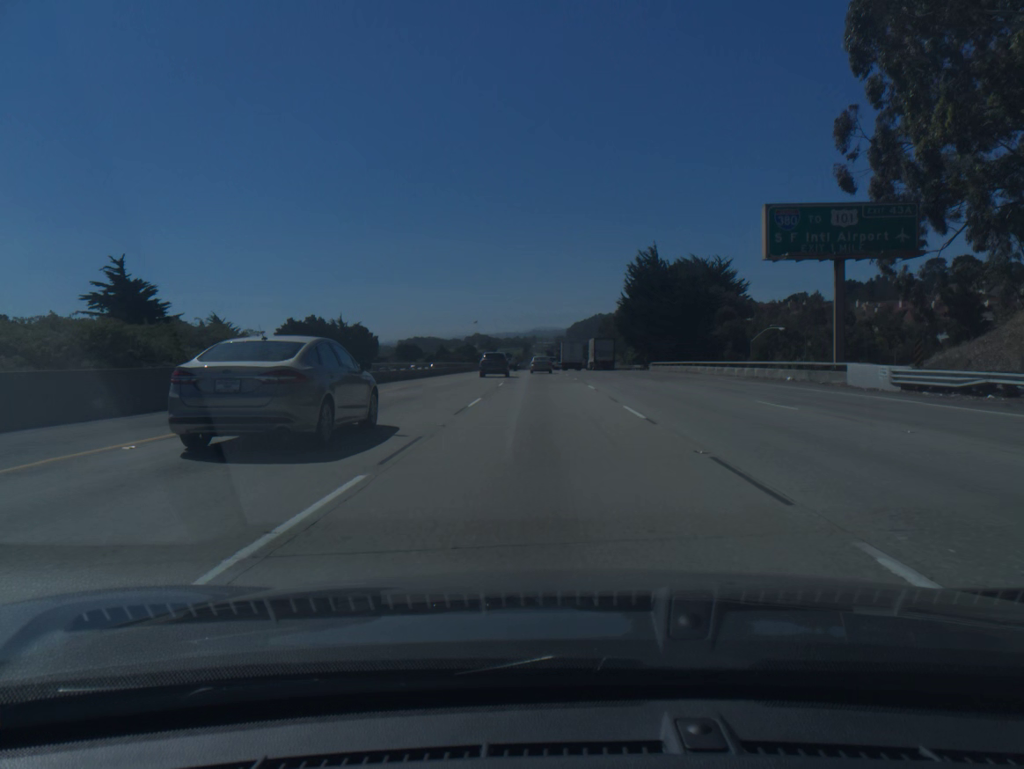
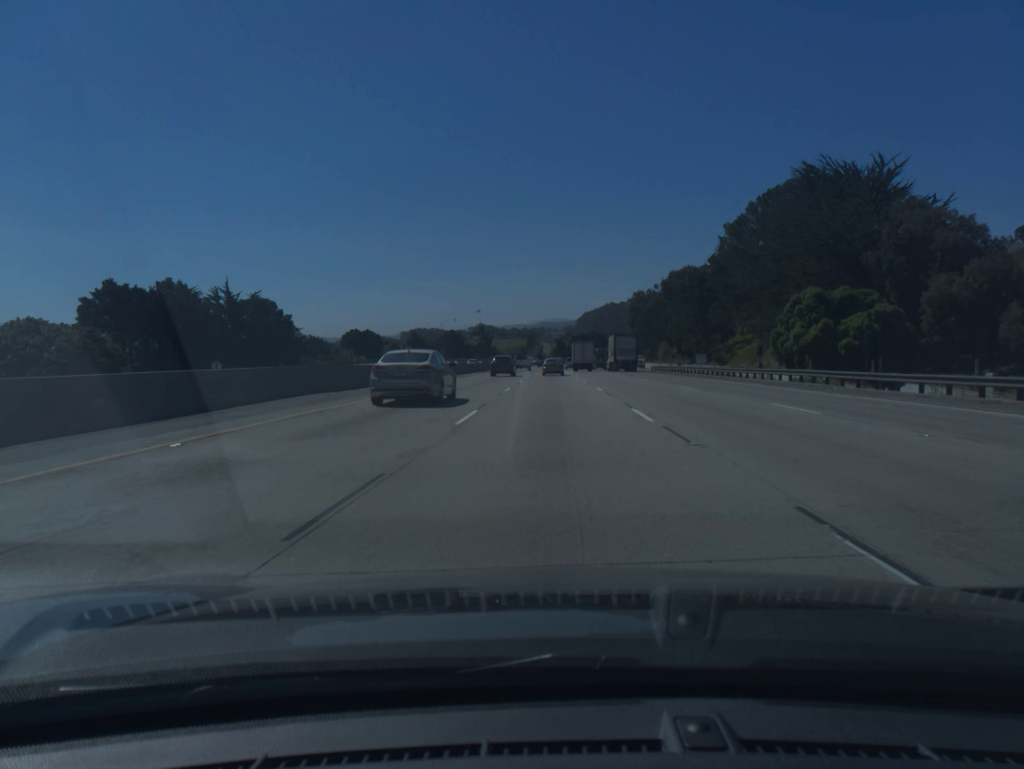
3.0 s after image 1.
(-0.5, +87.5) m; -1°
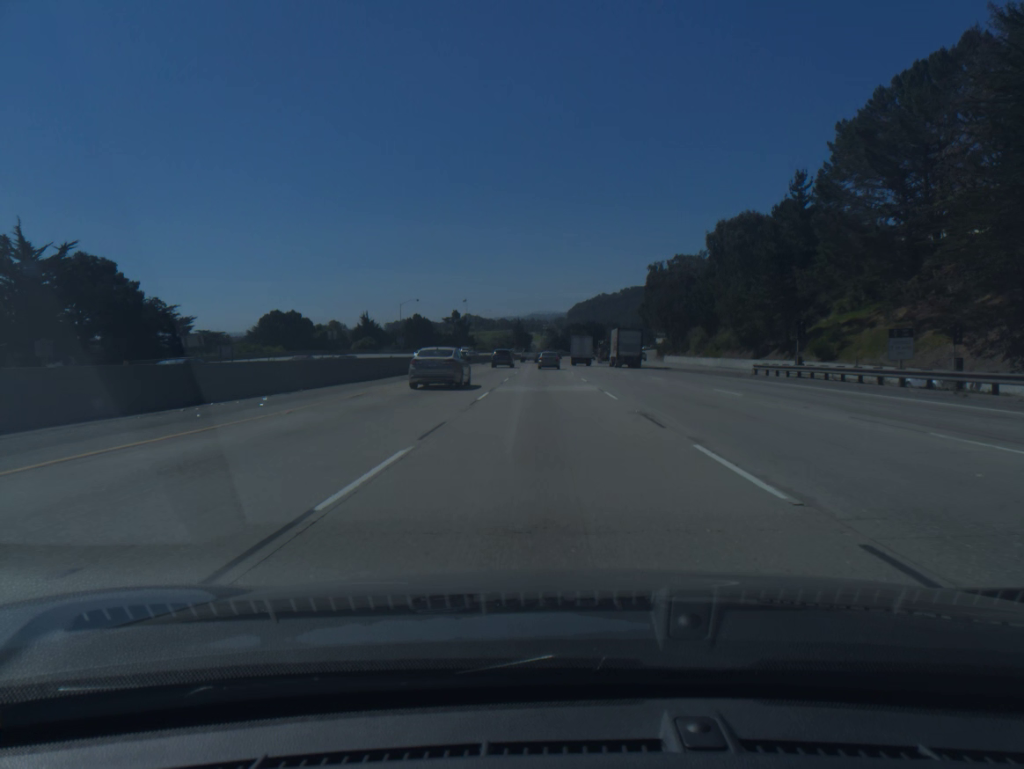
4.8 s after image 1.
(+0.3, +52.7) m; +1°
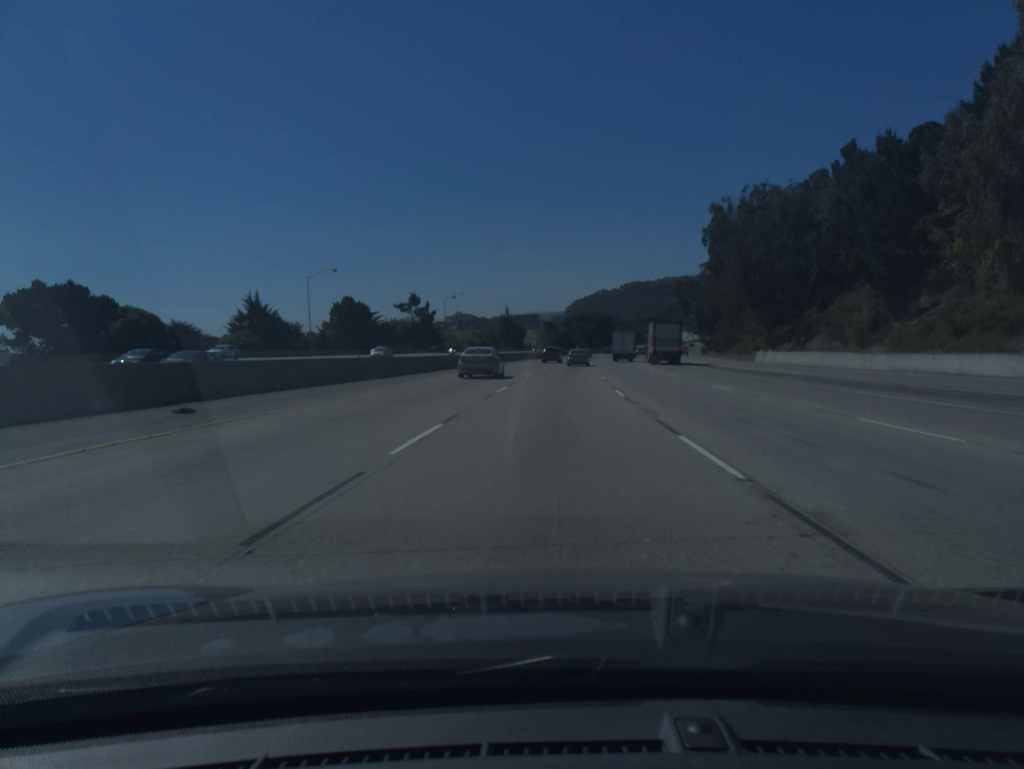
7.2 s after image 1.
(0.0, +70.2) m; 0°
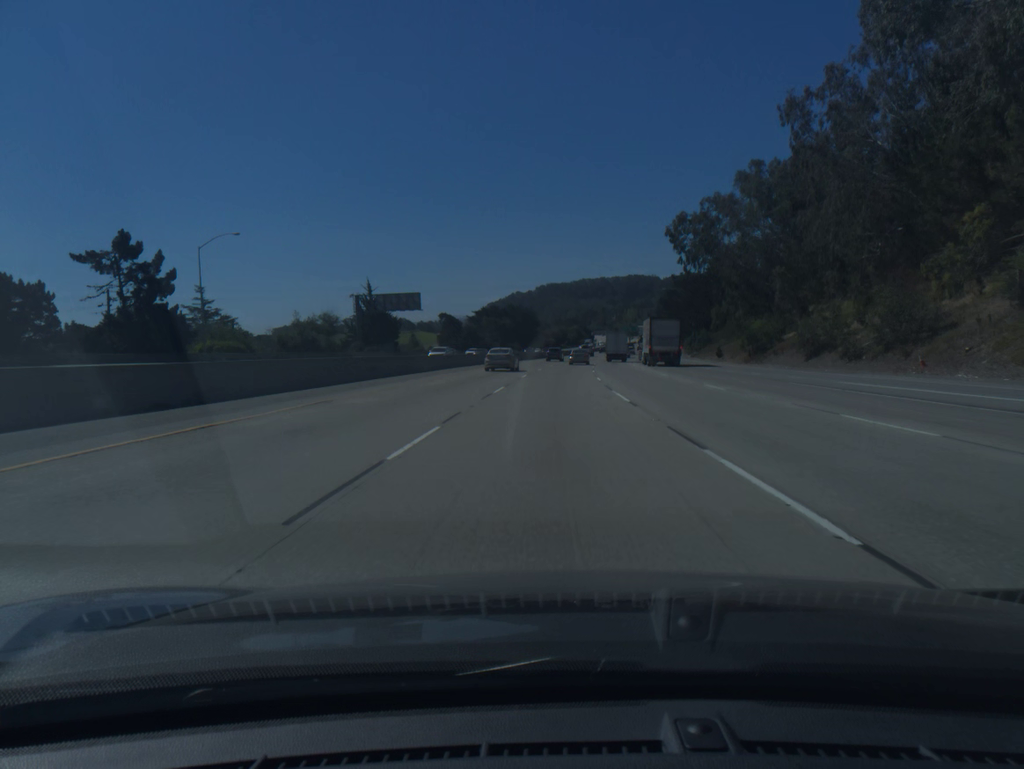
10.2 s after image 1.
(+4.3, +87.4) m; +6°
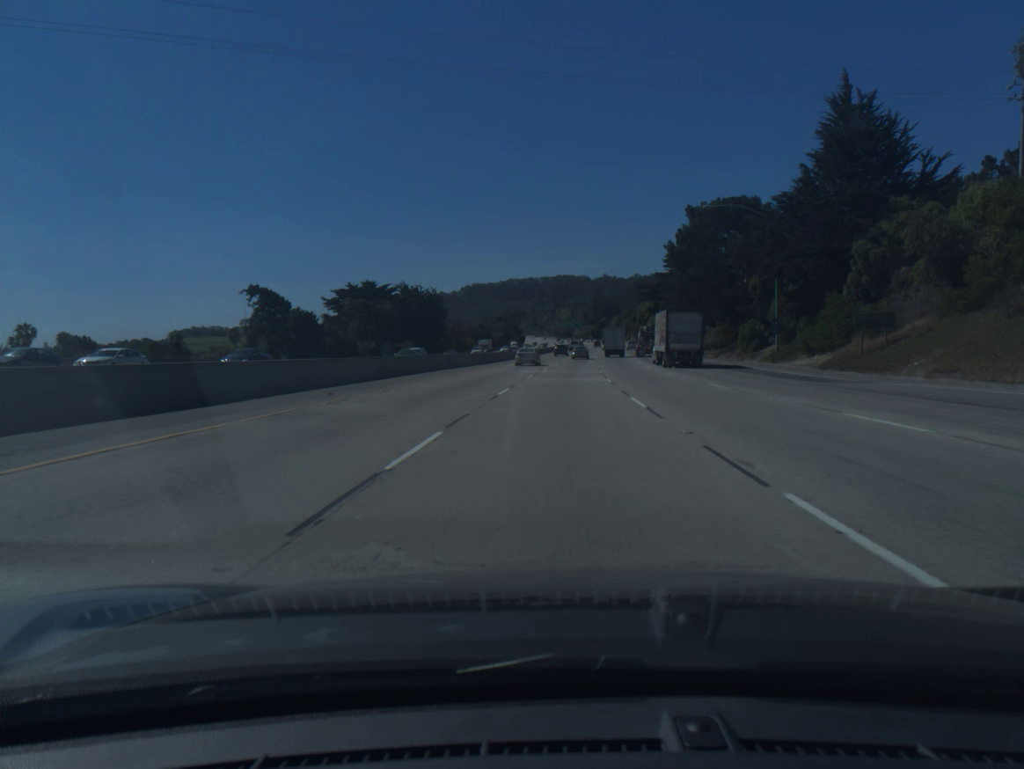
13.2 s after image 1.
(+3.7, +87.4) m; +5°
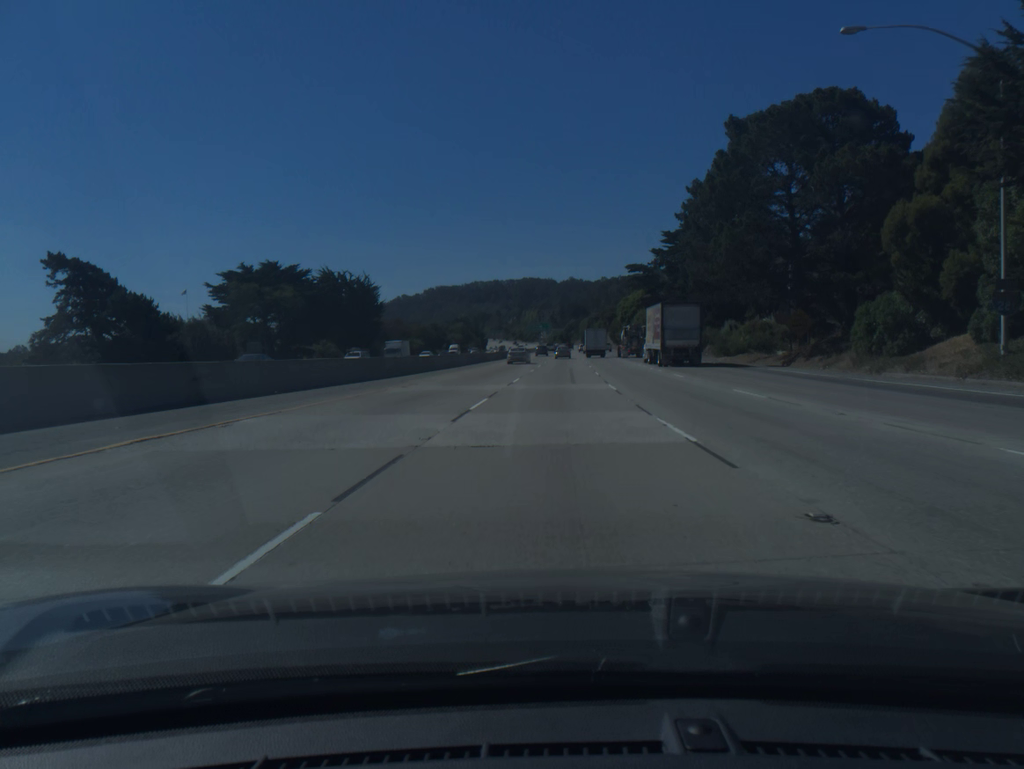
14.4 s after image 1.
(+0.8, +35.1) m; +3°
